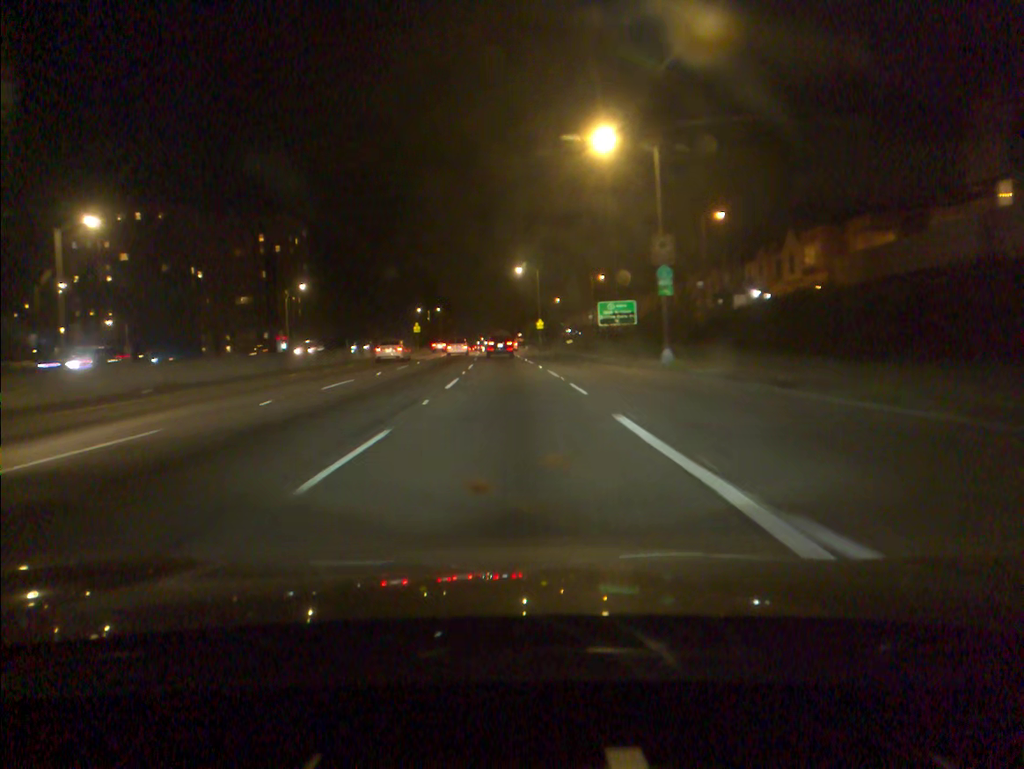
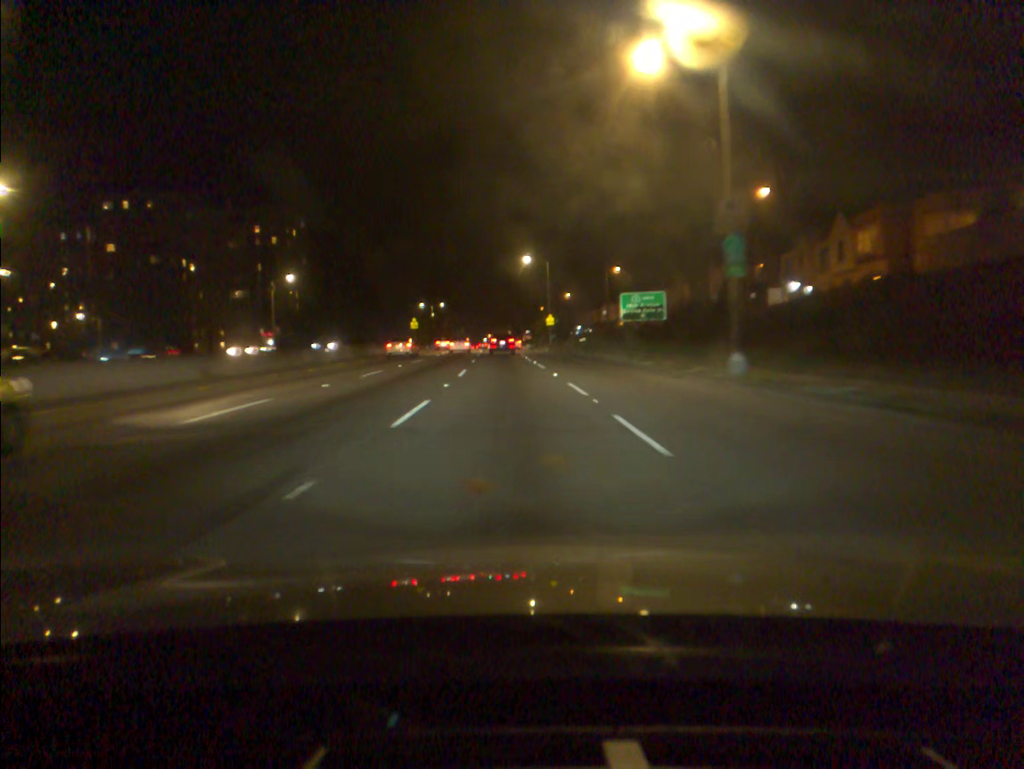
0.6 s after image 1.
(0.0, +9.8) m; 0°
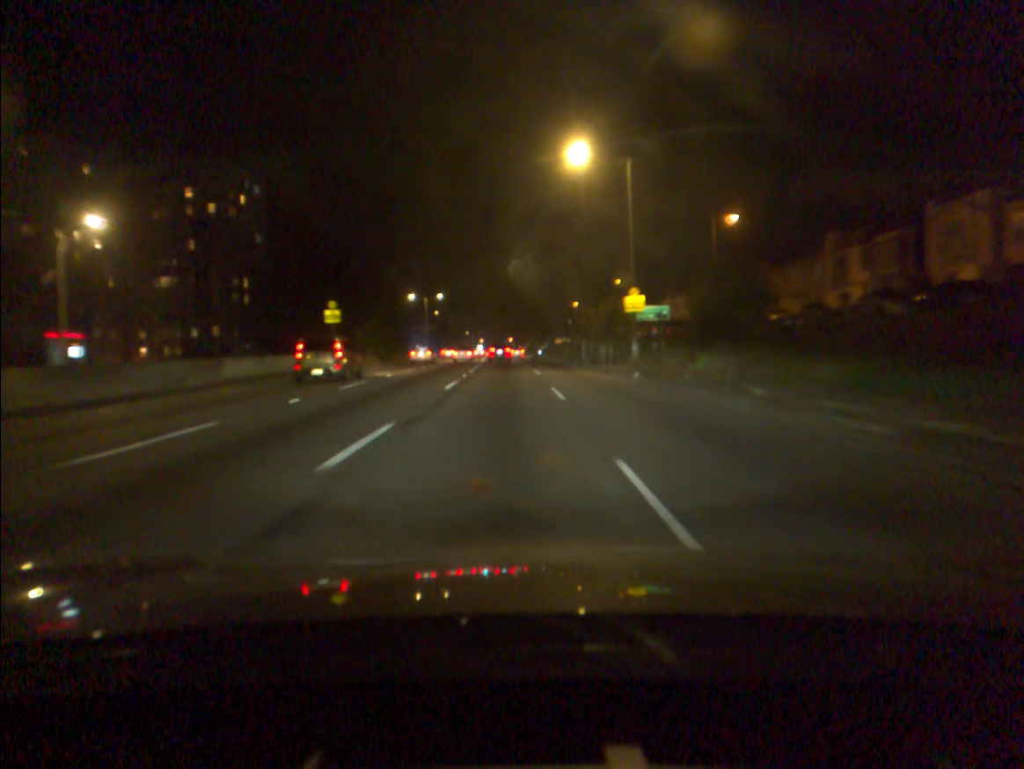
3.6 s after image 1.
(-1.0, +48.5) m; -2°
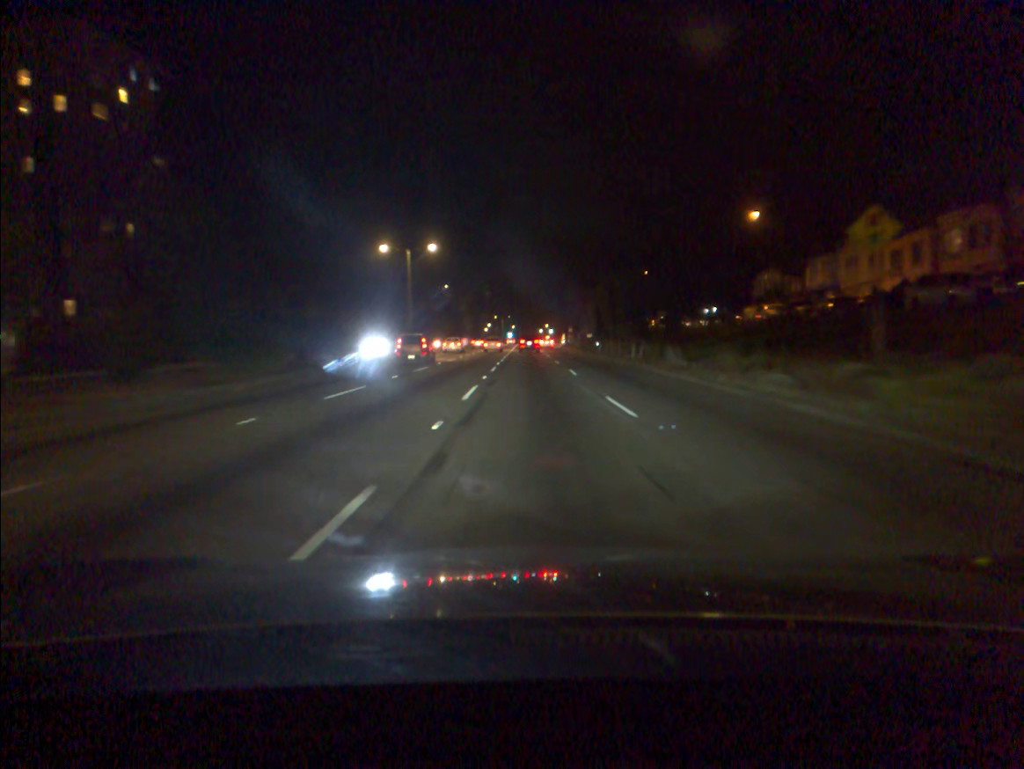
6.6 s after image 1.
(-1.6, +49.8) m; -2°
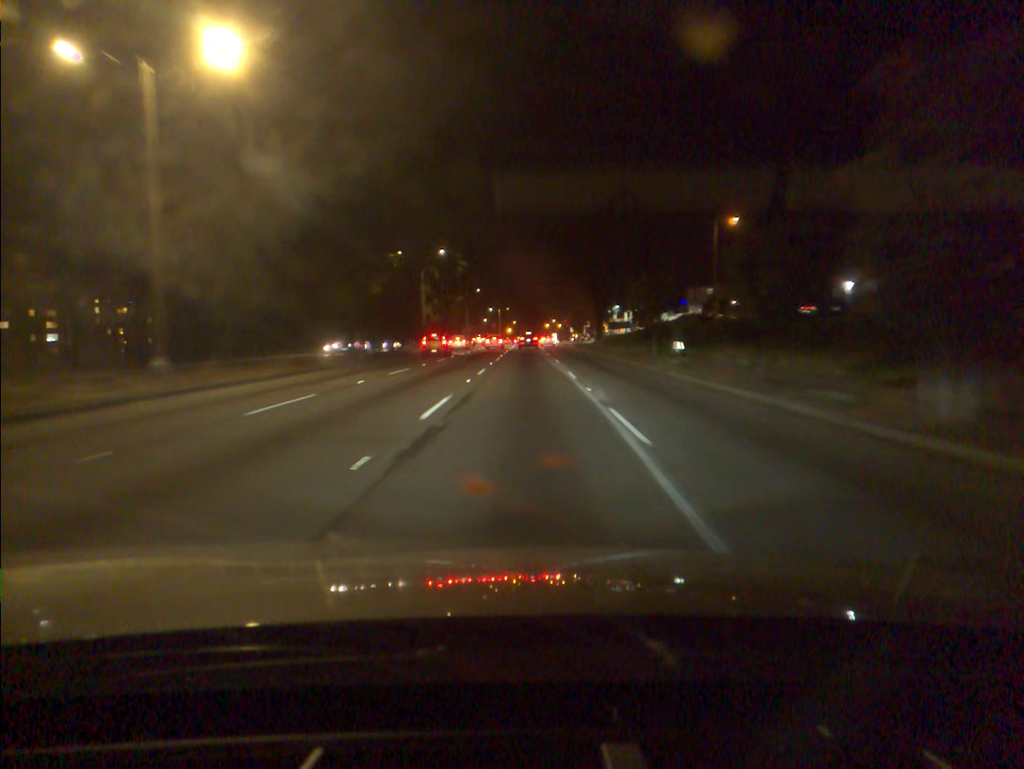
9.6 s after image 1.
(+0.2, +47.9) m; 0°
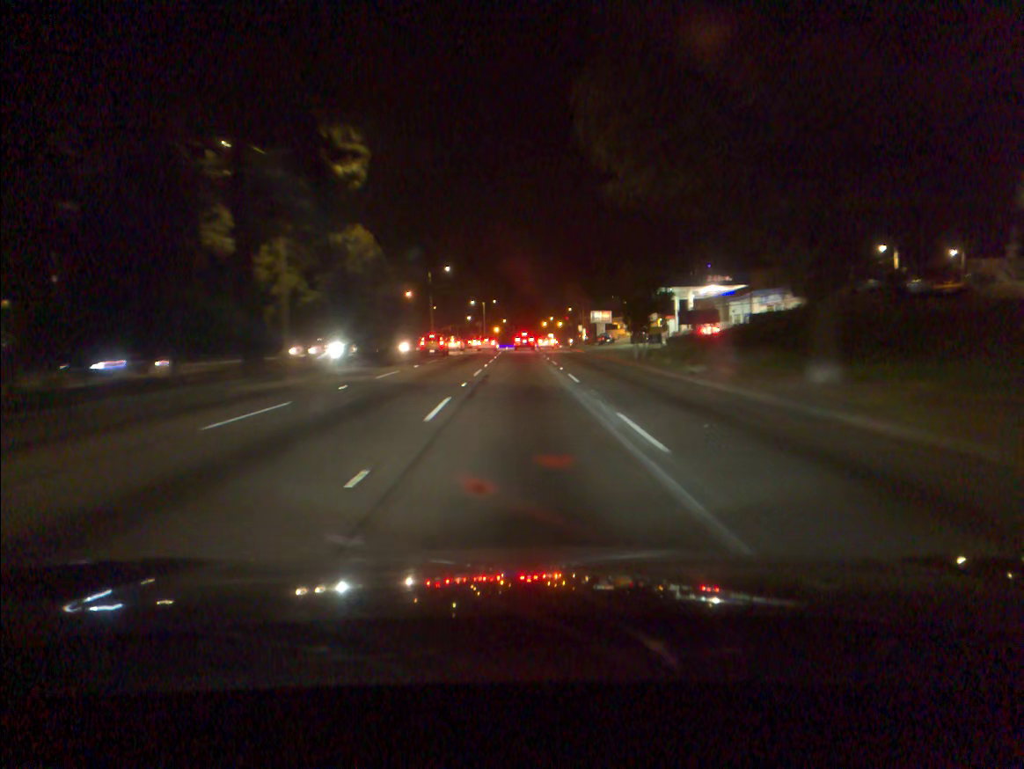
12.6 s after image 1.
(0.0, +45.5) m; +1°
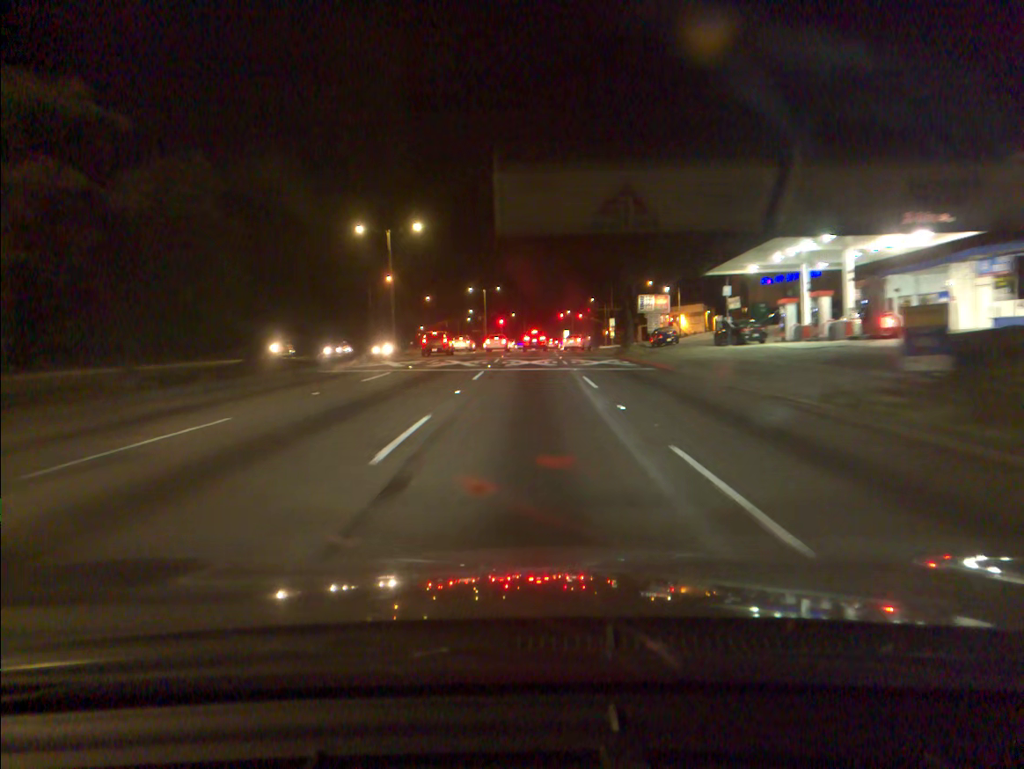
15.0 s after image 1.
(-0.1, +33.3) m; -1°
